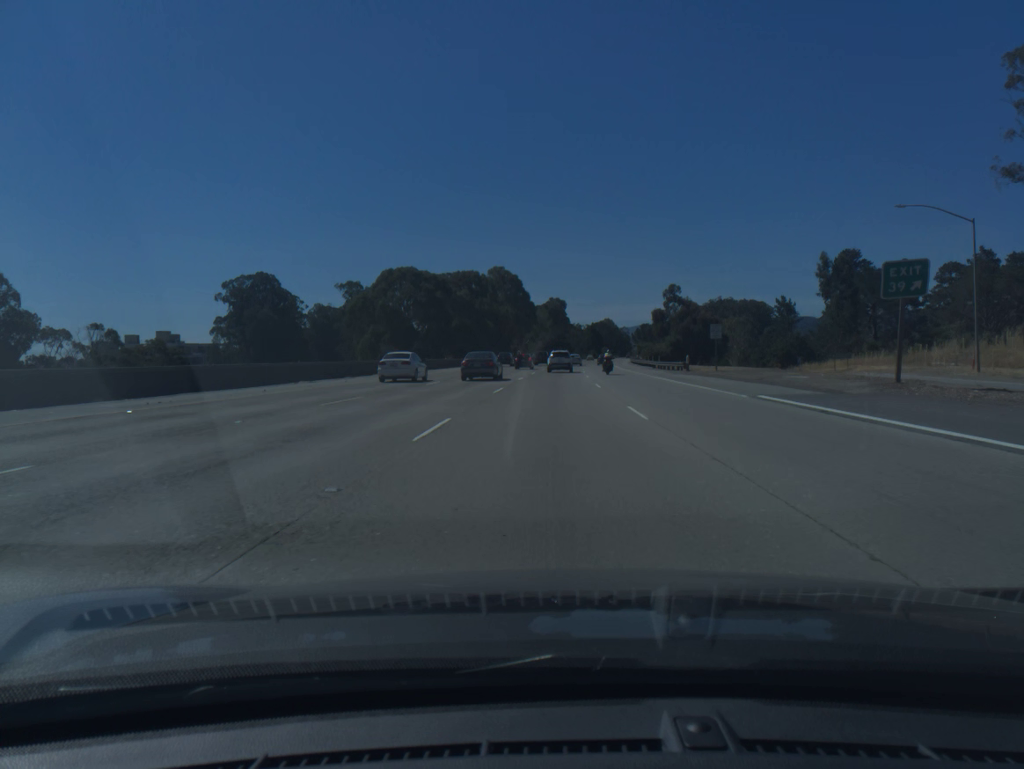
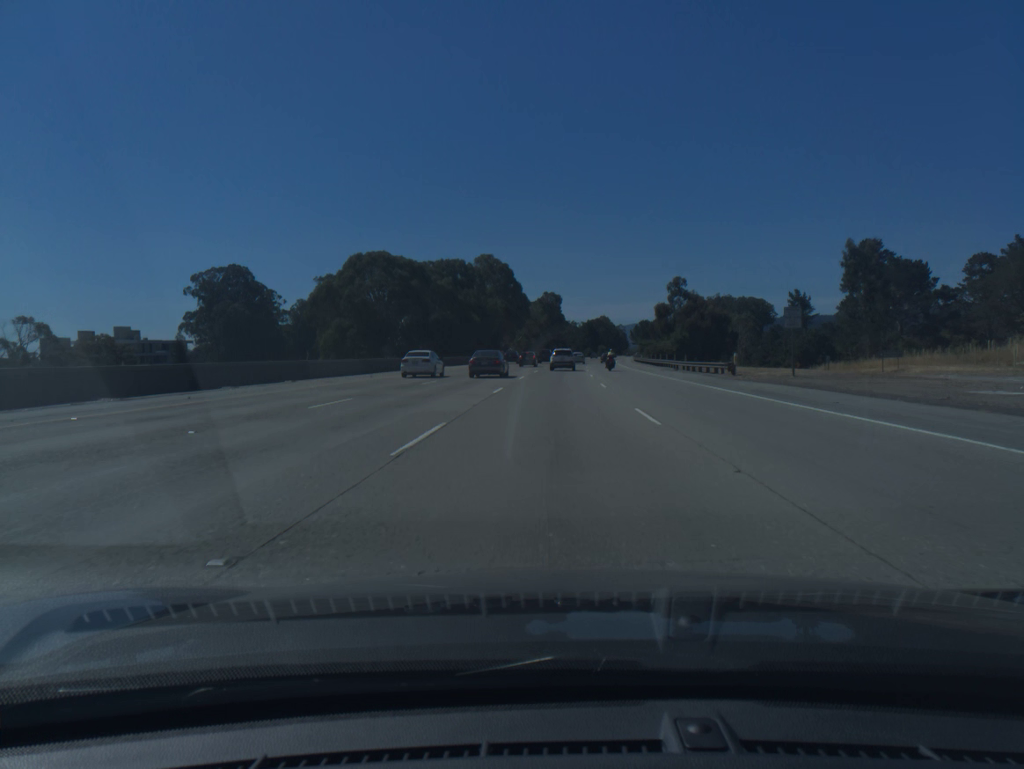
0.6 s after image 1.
(+0.1, +16.3) m; 0°
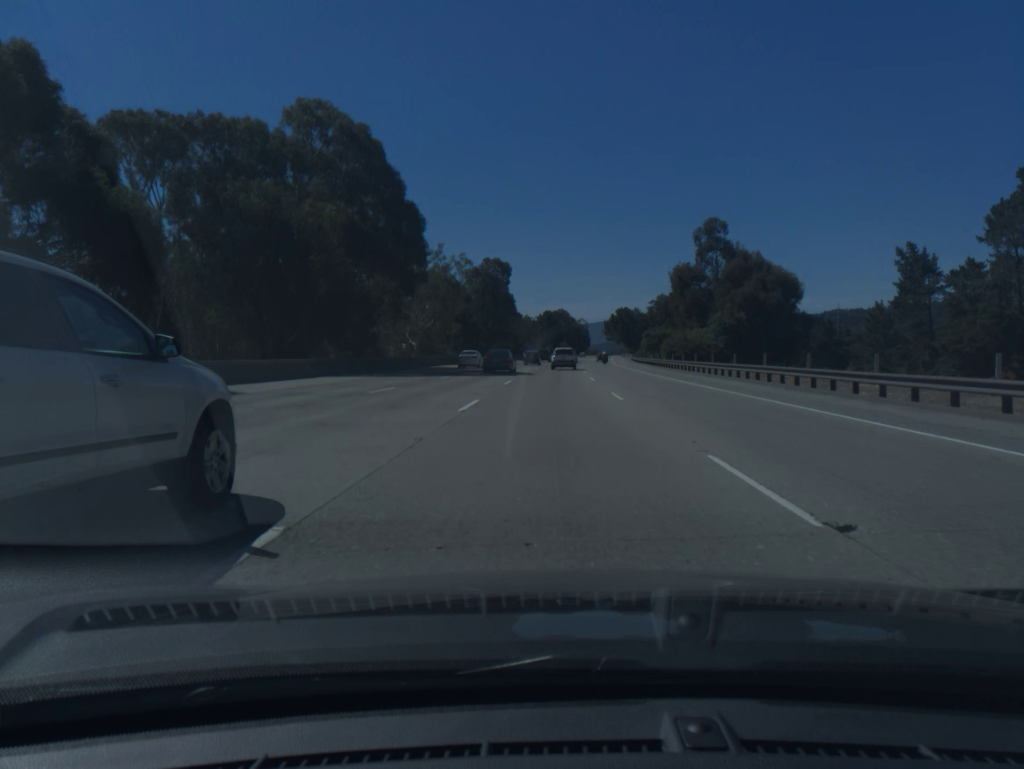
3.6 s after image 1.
(+2.4, +81.0) m; +3°
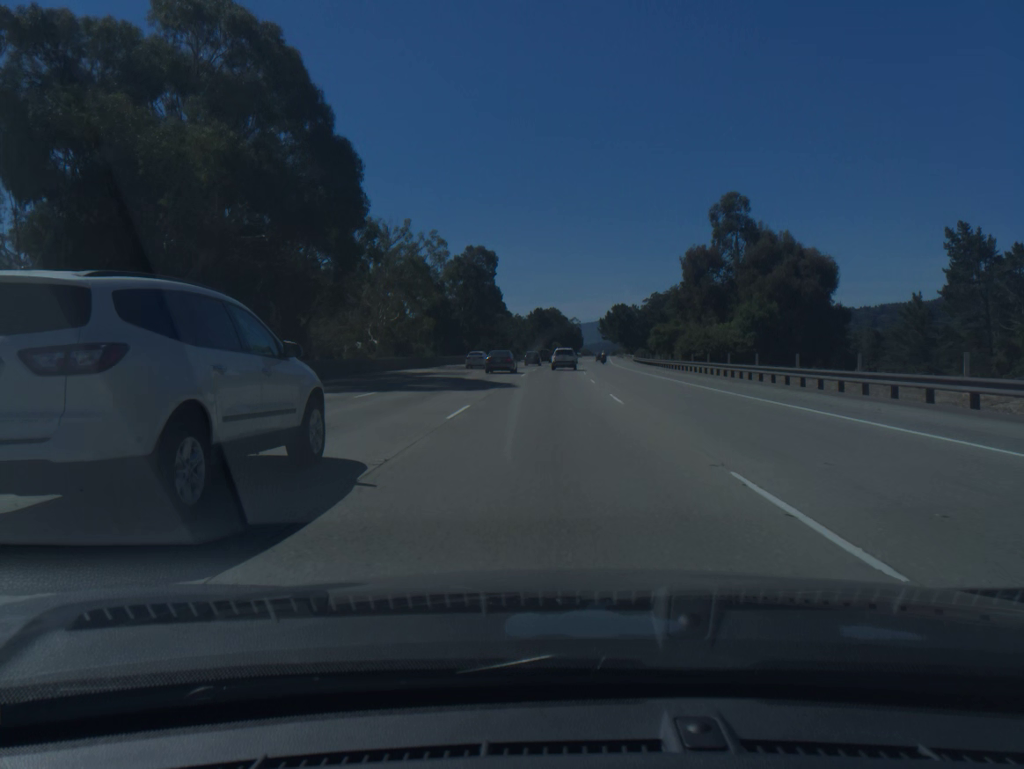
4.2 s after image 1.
(+0.1, +16.2) m; +1°
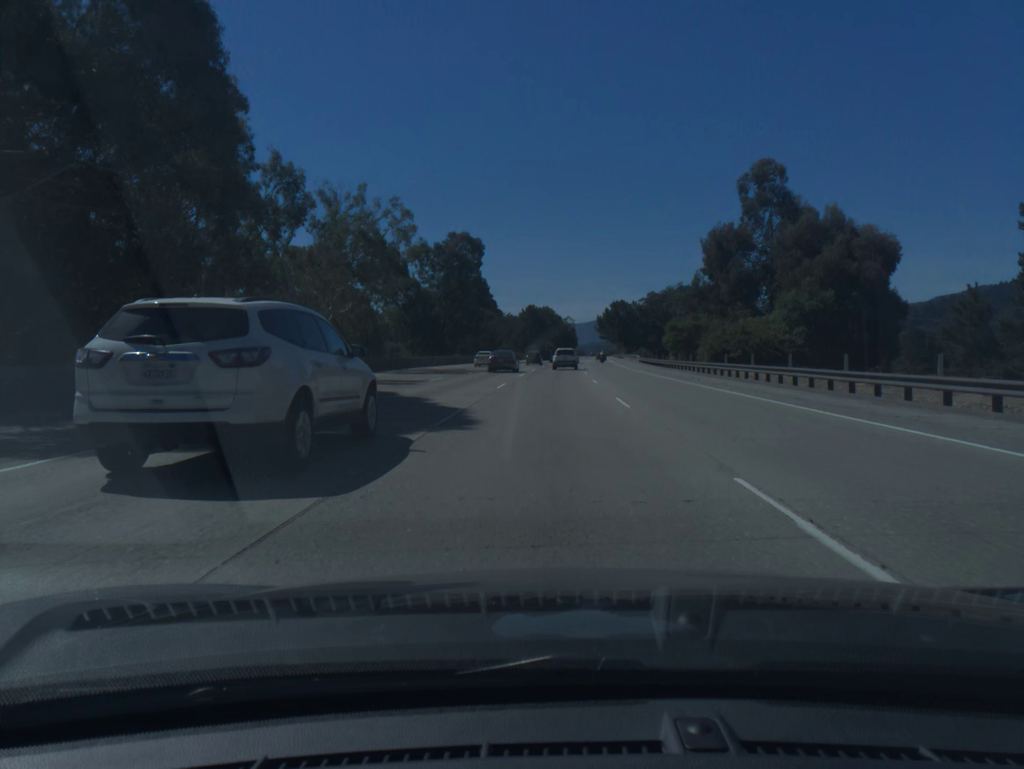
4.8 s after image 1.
(+0.1, +16.2) m; +1°
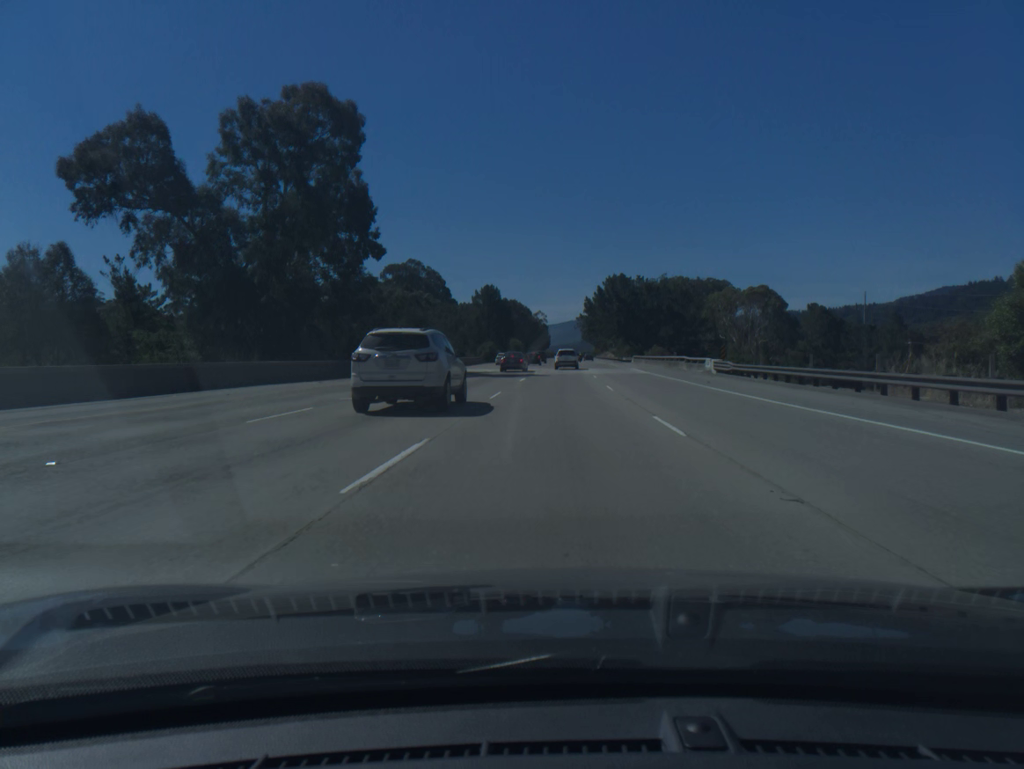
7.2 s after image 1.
(+1.2, +64.7) m; +2°
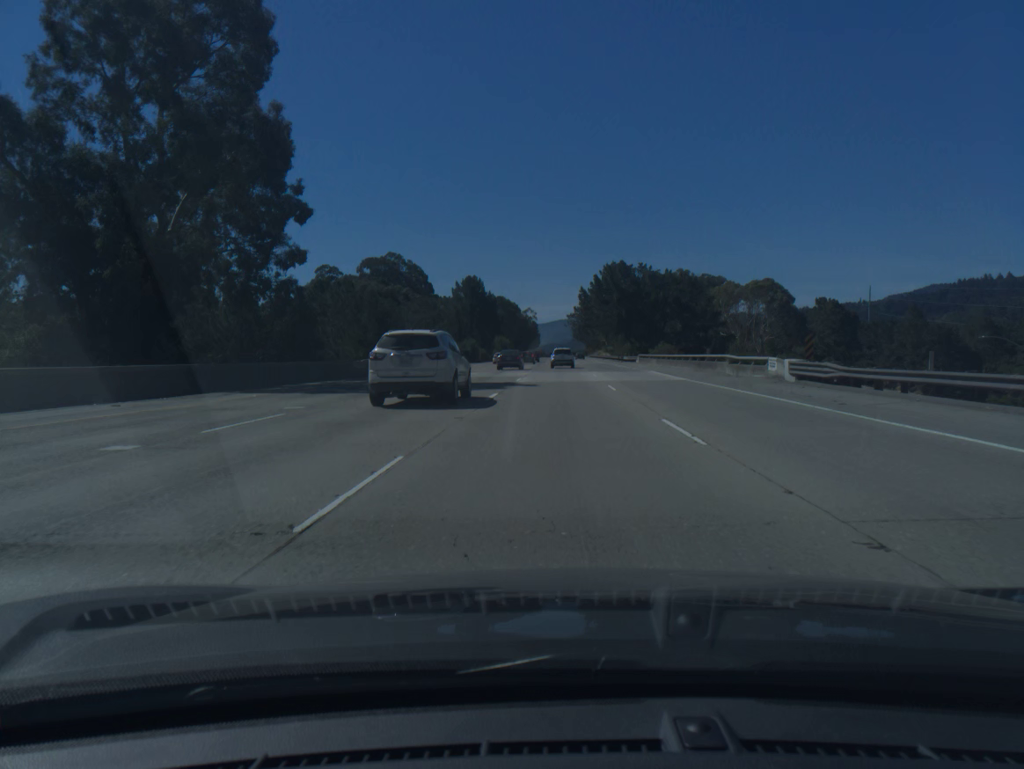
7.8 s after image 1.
(+0.1, +16.3) m; +1°
